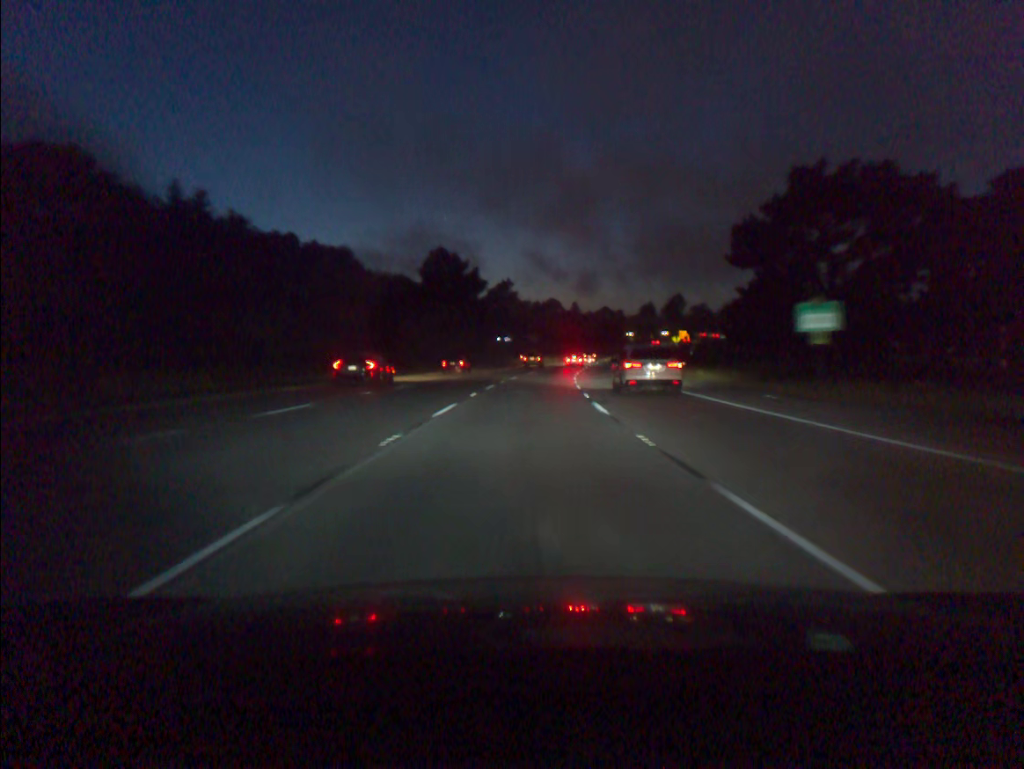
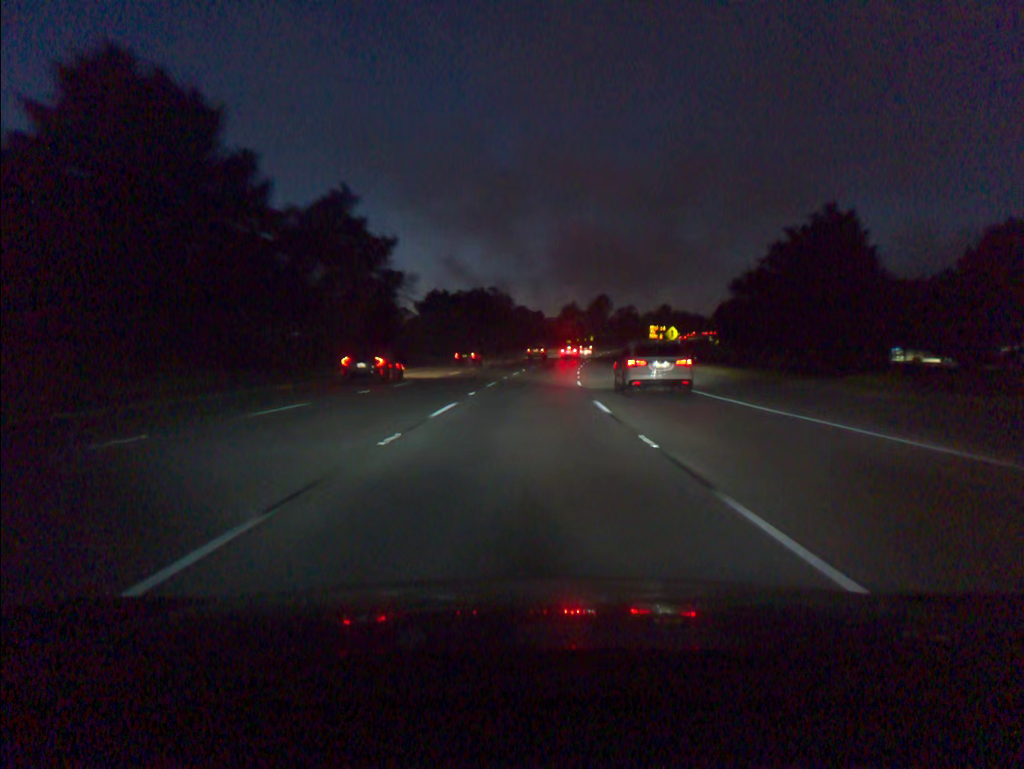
(+4.1, +72.9) m; +7°
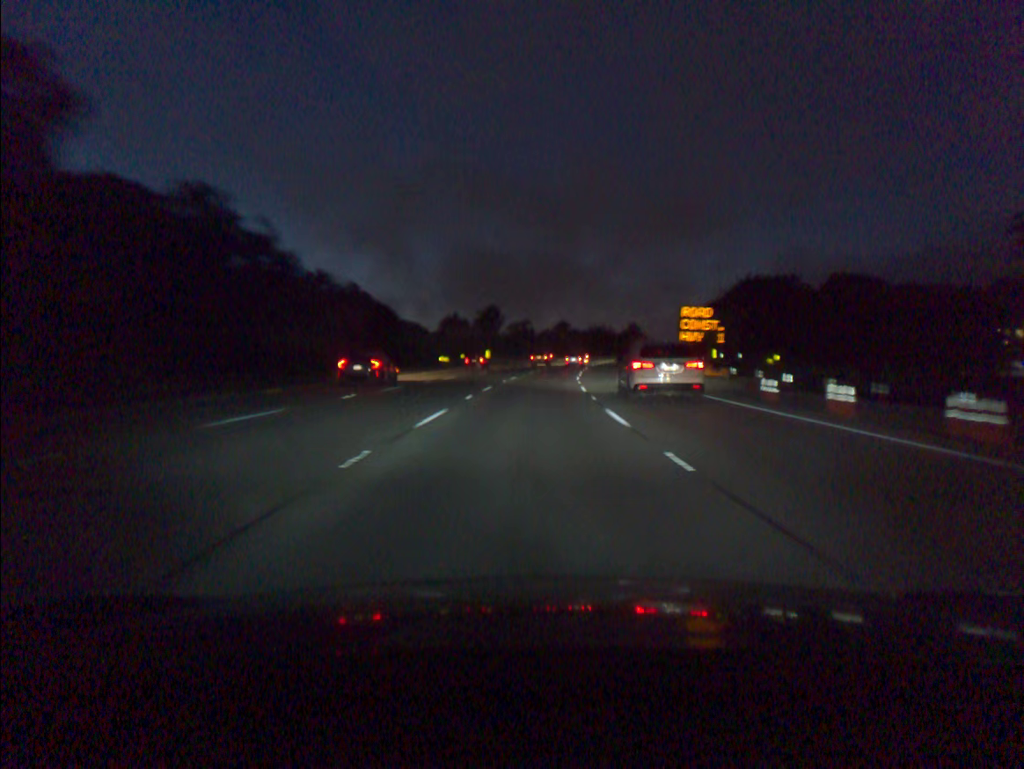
(+6.6, +88.9) m; +9°
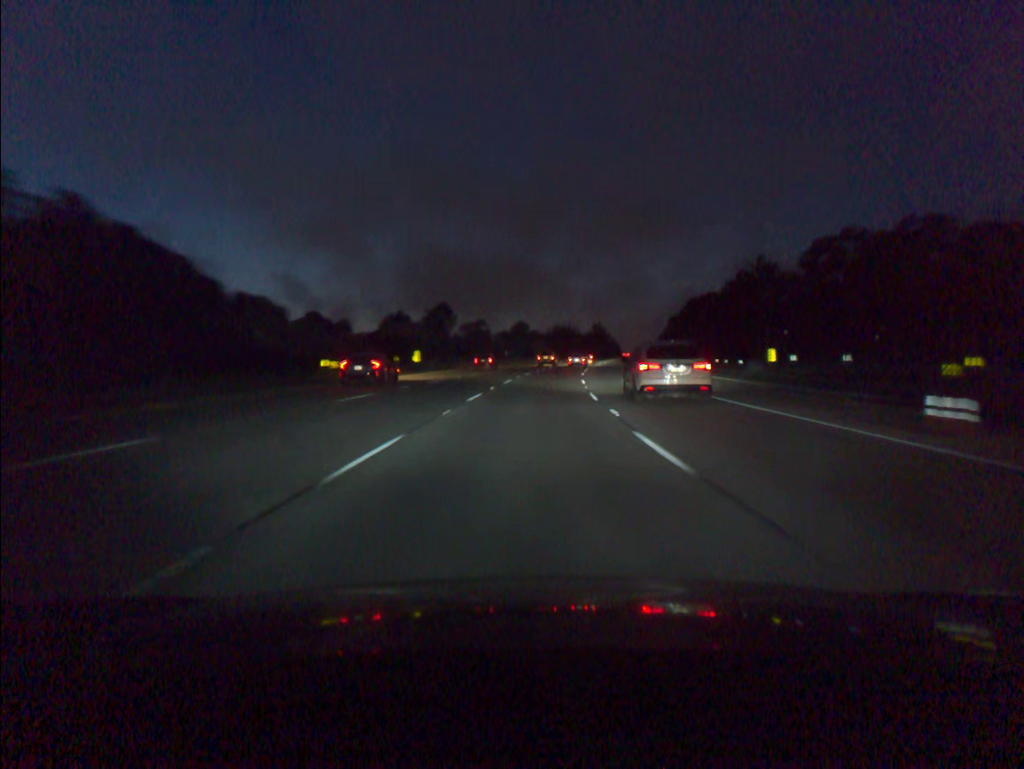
(+1.0, +34.9) m; +3°
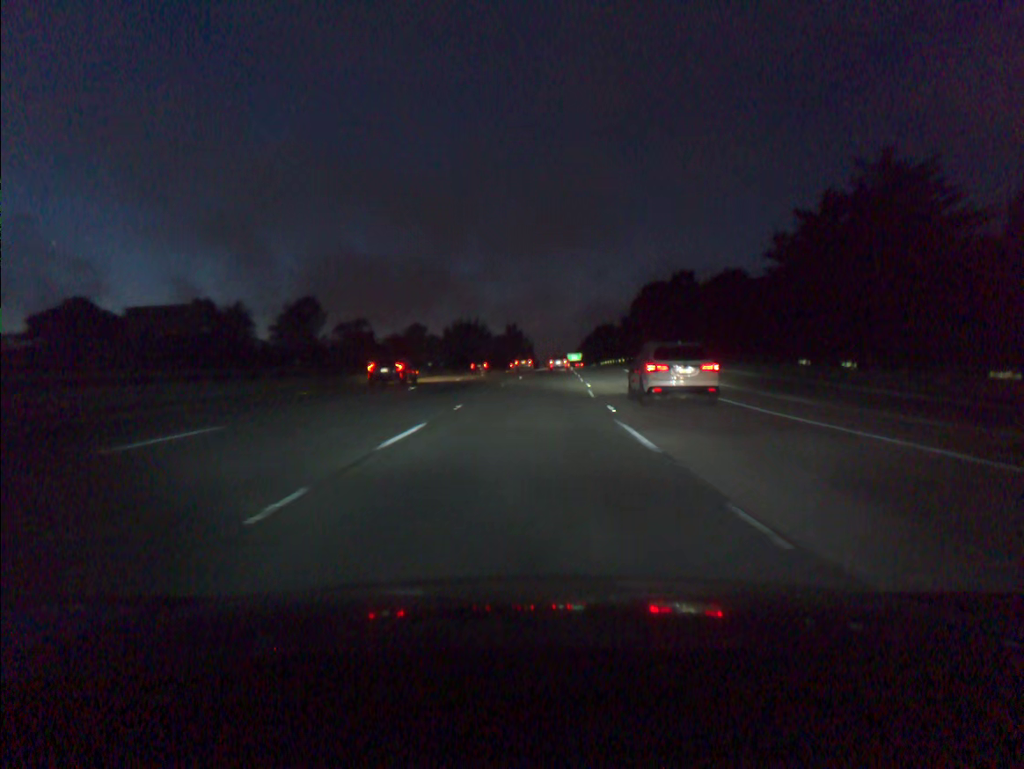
(+4.2, +69.4) m; +7°
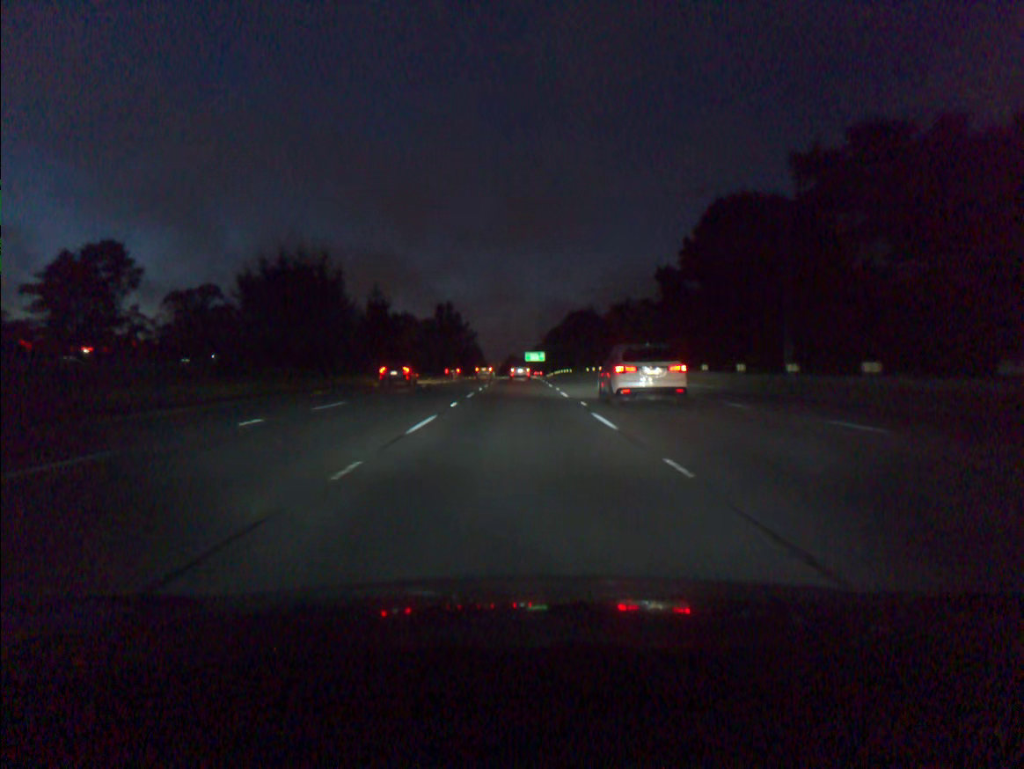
(+4.2, +87.7) m; +3°
